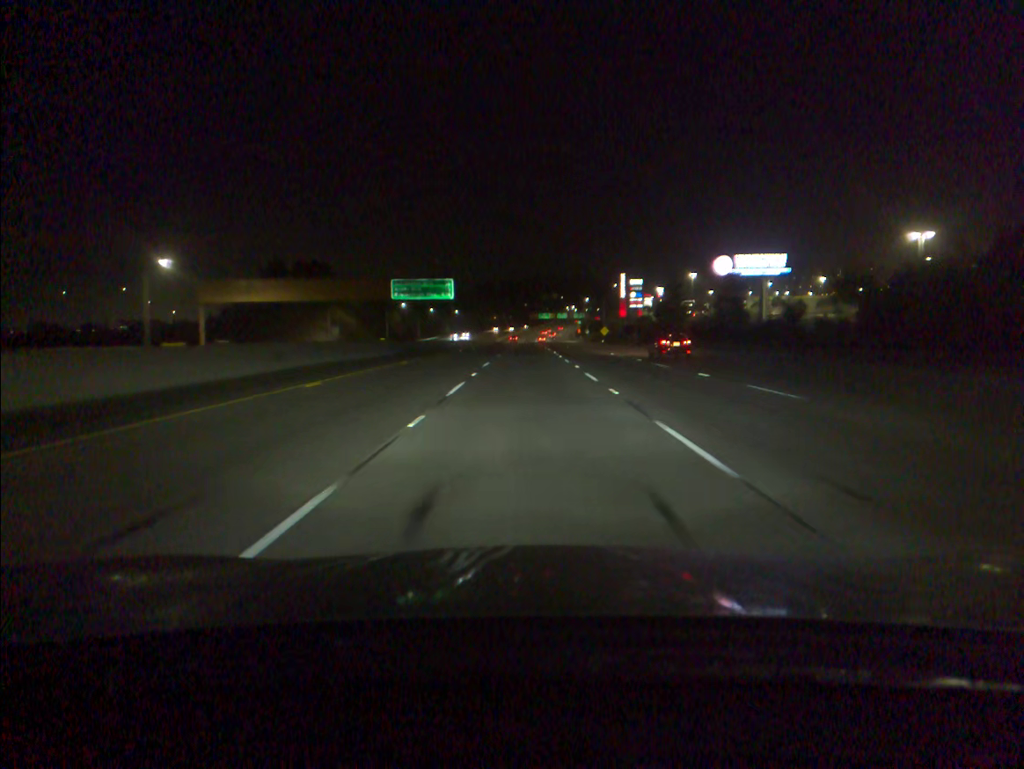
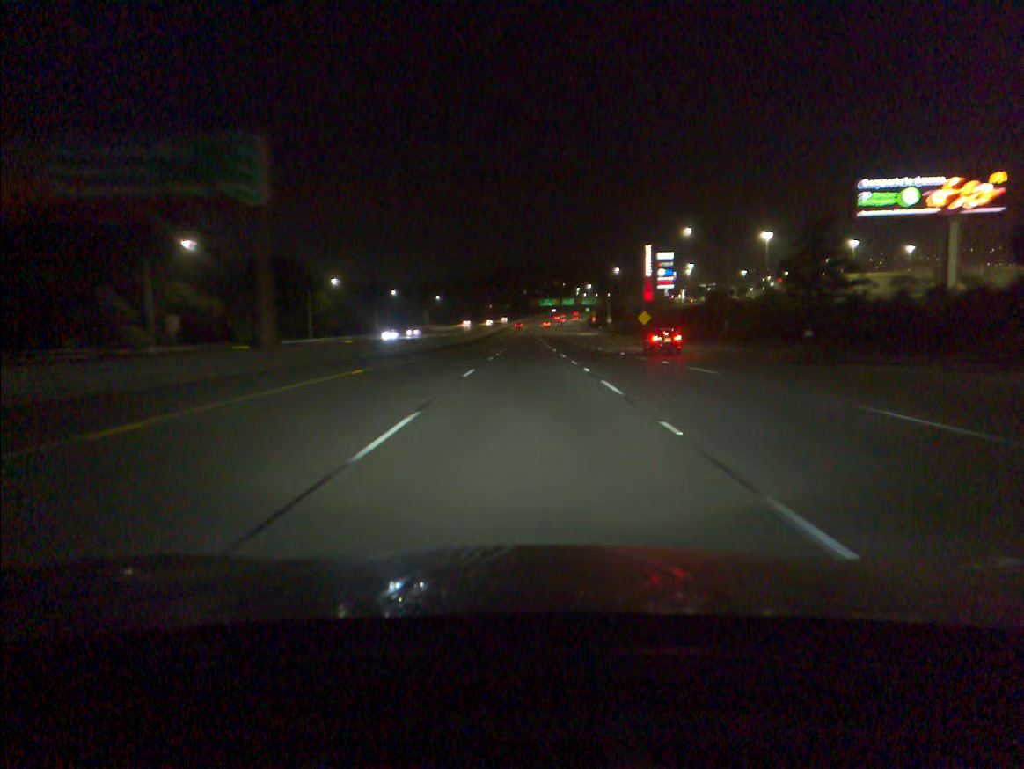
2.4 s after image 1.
(0.0, +67.4) m; 0°
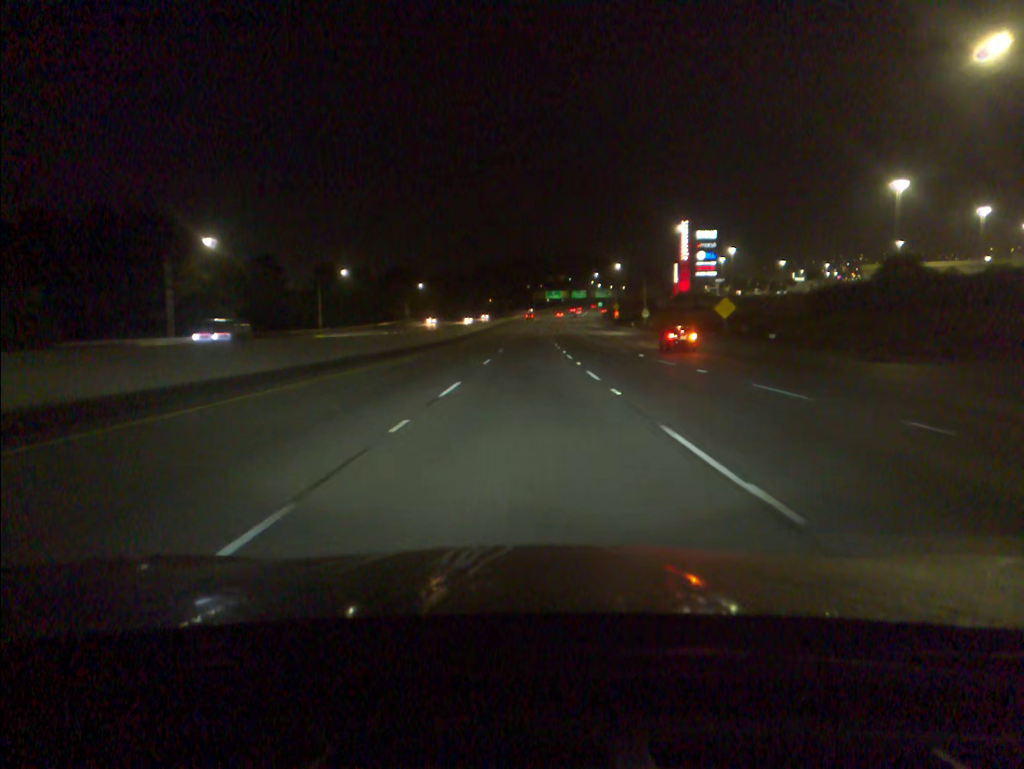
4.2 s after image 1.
(-0.2, +50.4) m; 0°
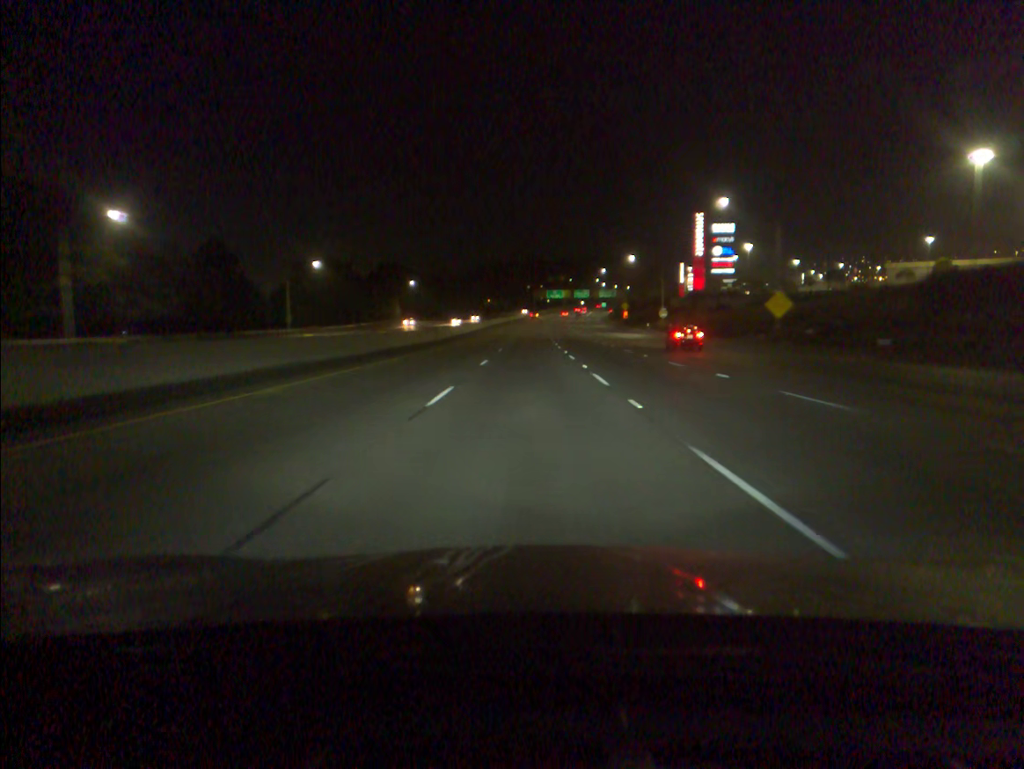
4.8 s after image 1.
(0.0, +16.8) m; 0°
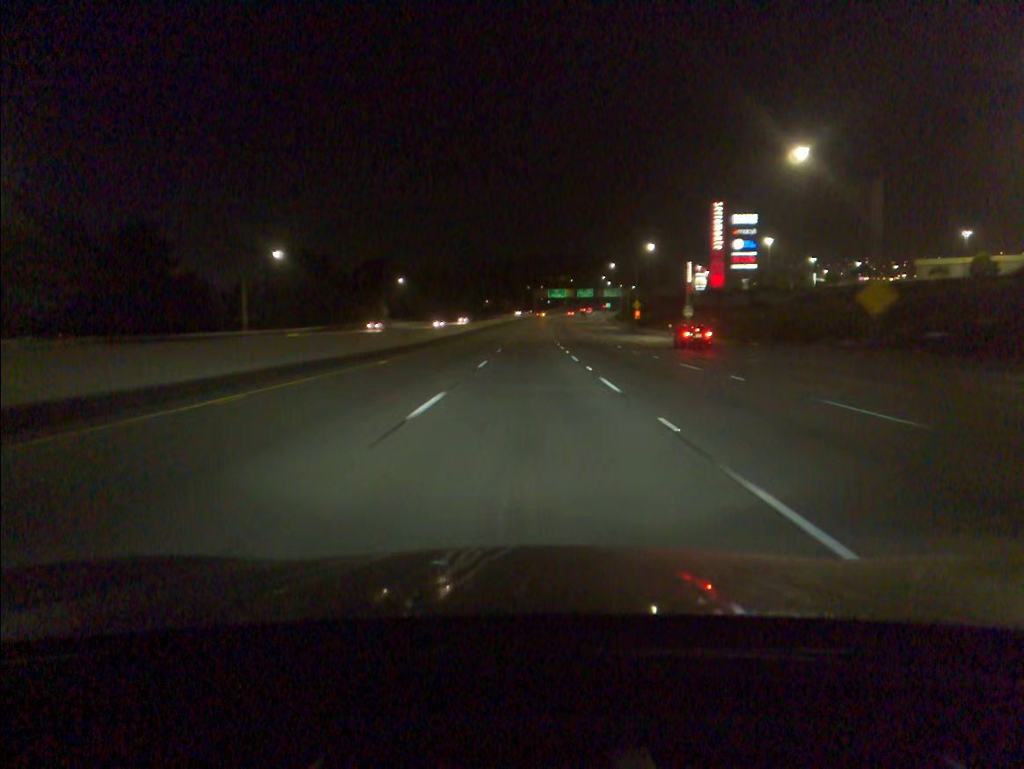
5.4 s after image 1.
(0.0, +16.8) m; 0°
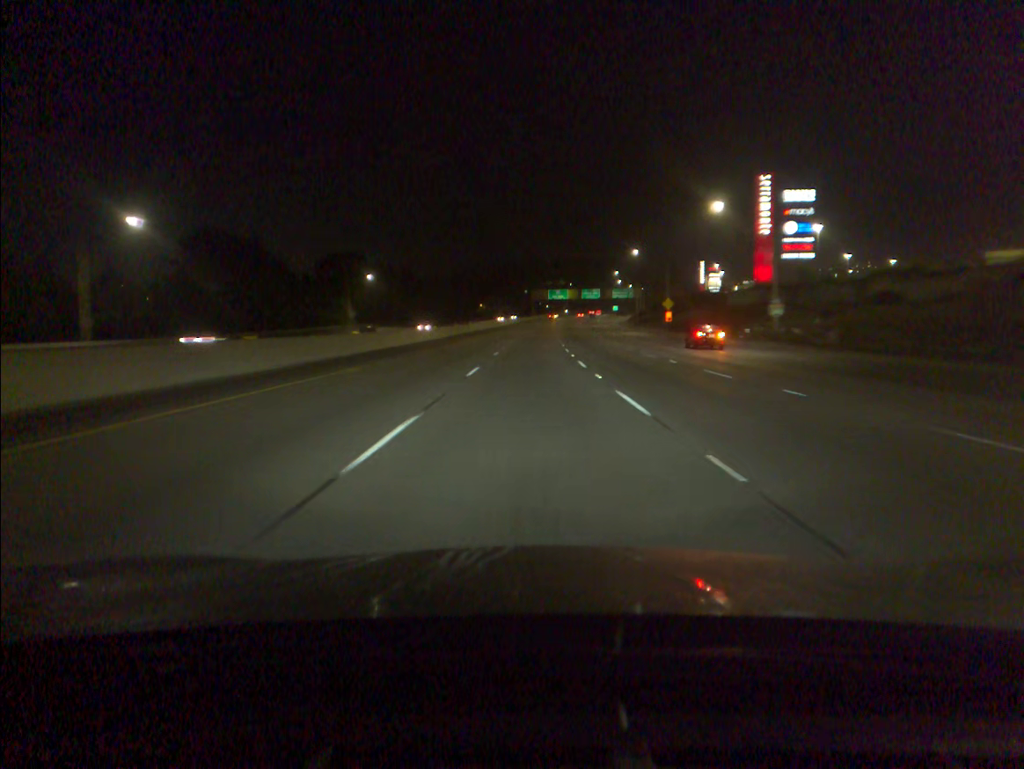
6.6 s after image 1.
(0.0, +33.5) m; 0°
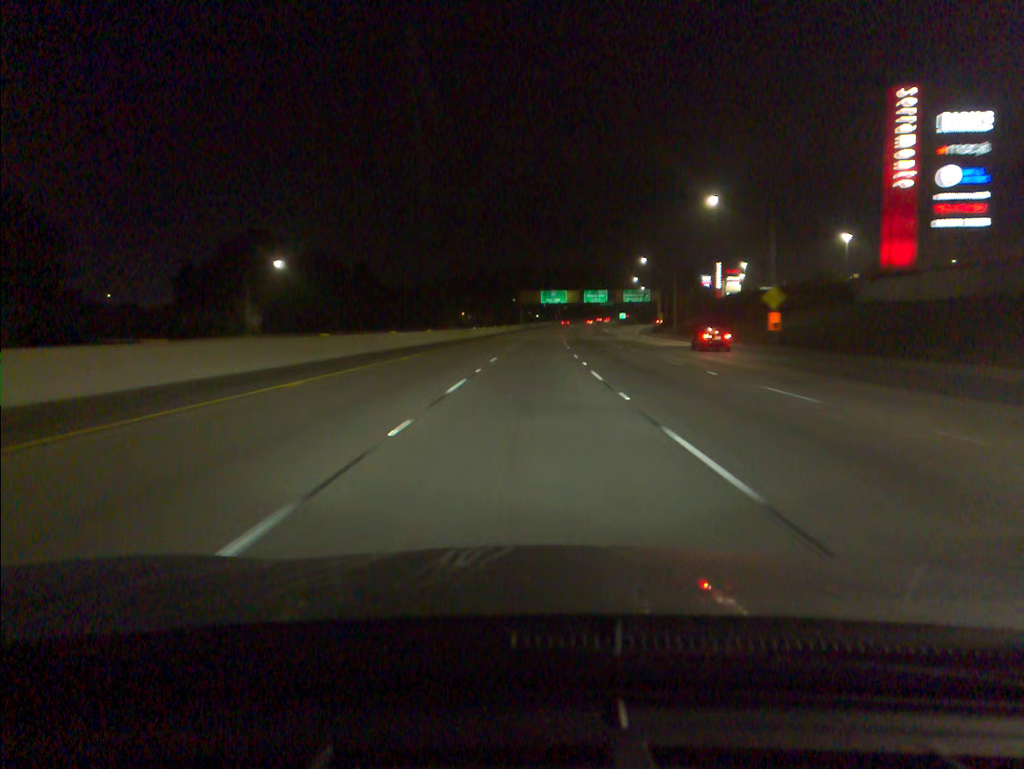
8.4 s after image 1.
(+0.3, +50.0) m; +1°
